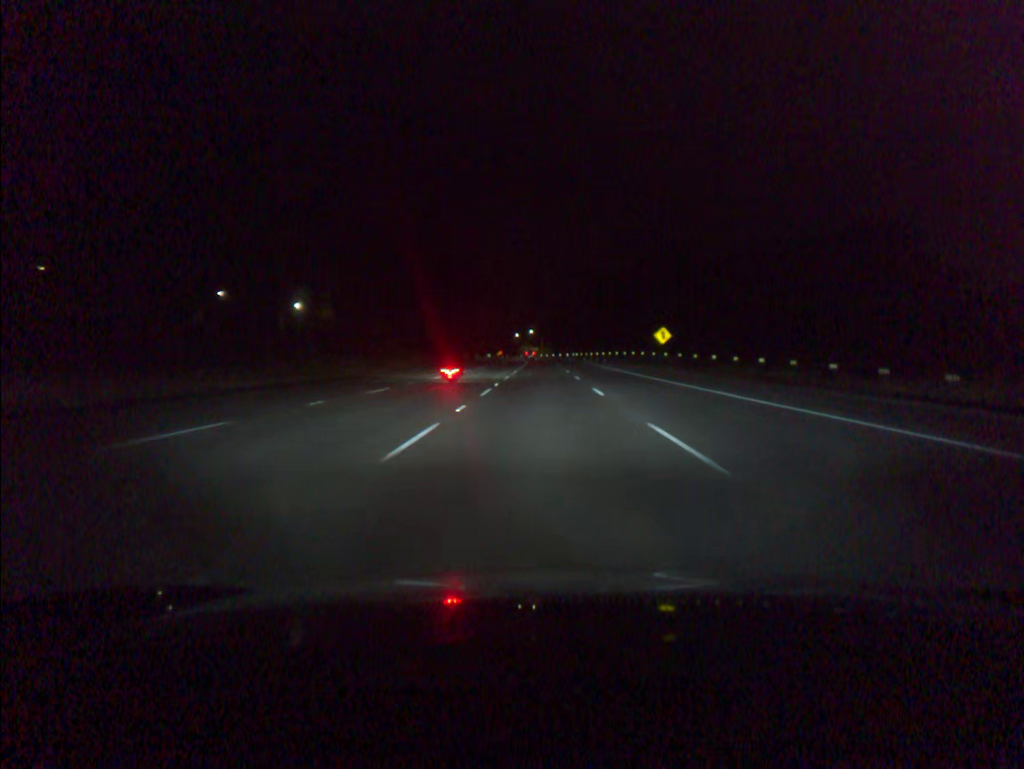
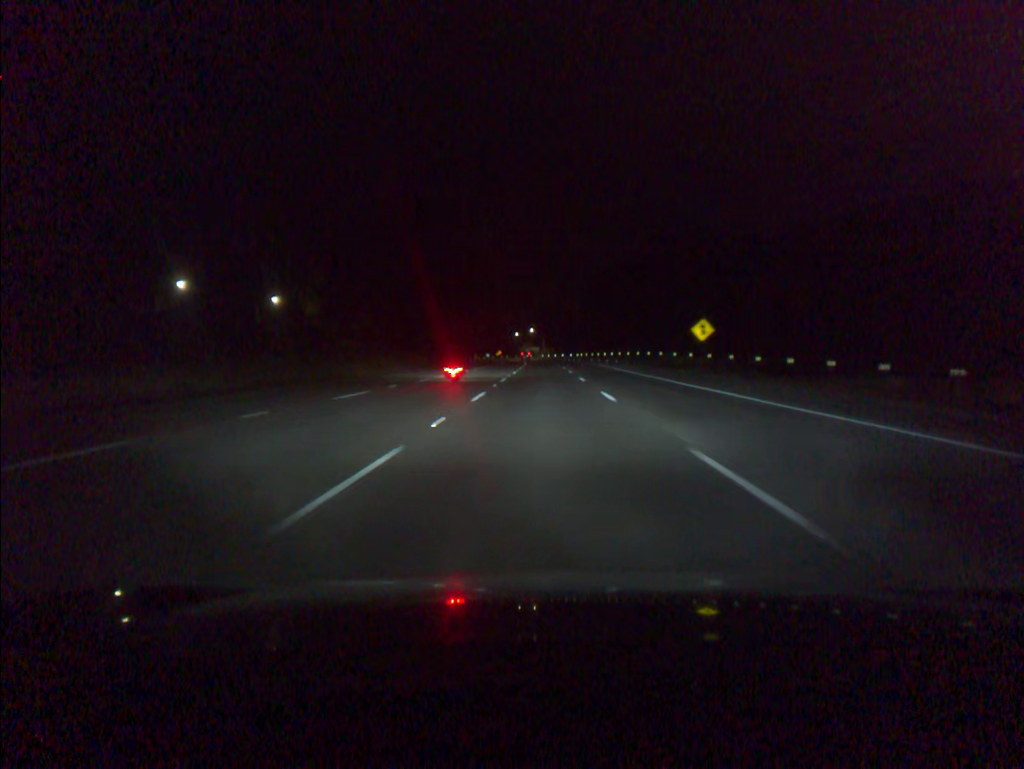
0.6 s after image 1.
(0.0, +18.2) m; 0°
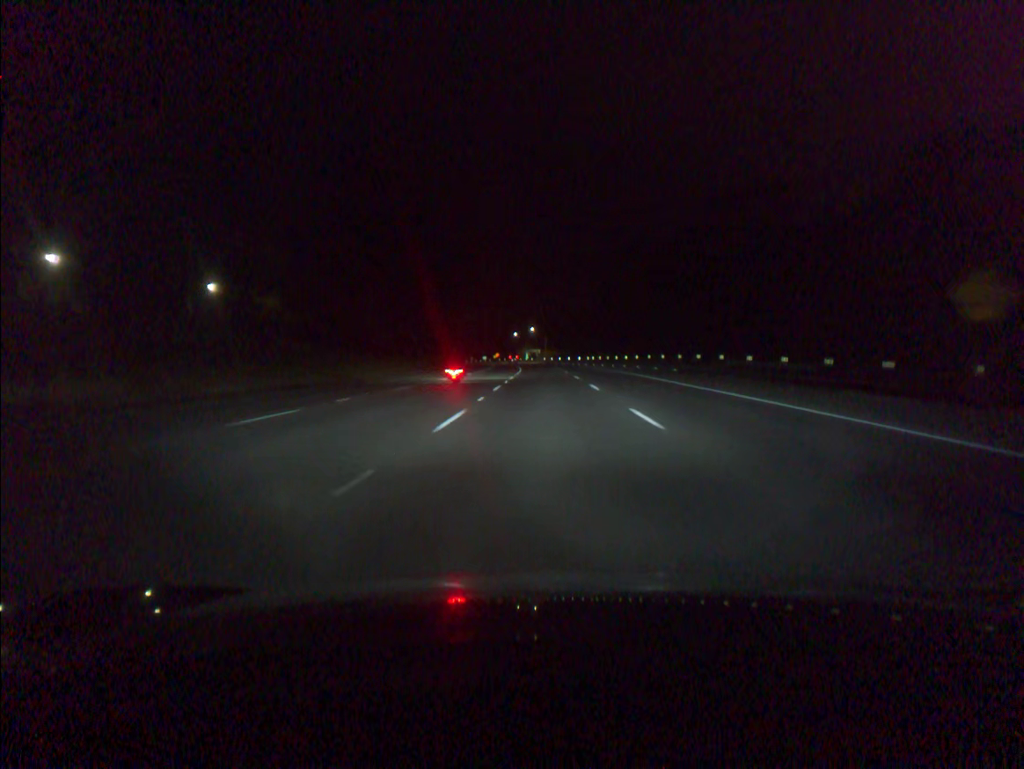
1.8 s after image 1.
(-0.1, +36.5) m; 0°
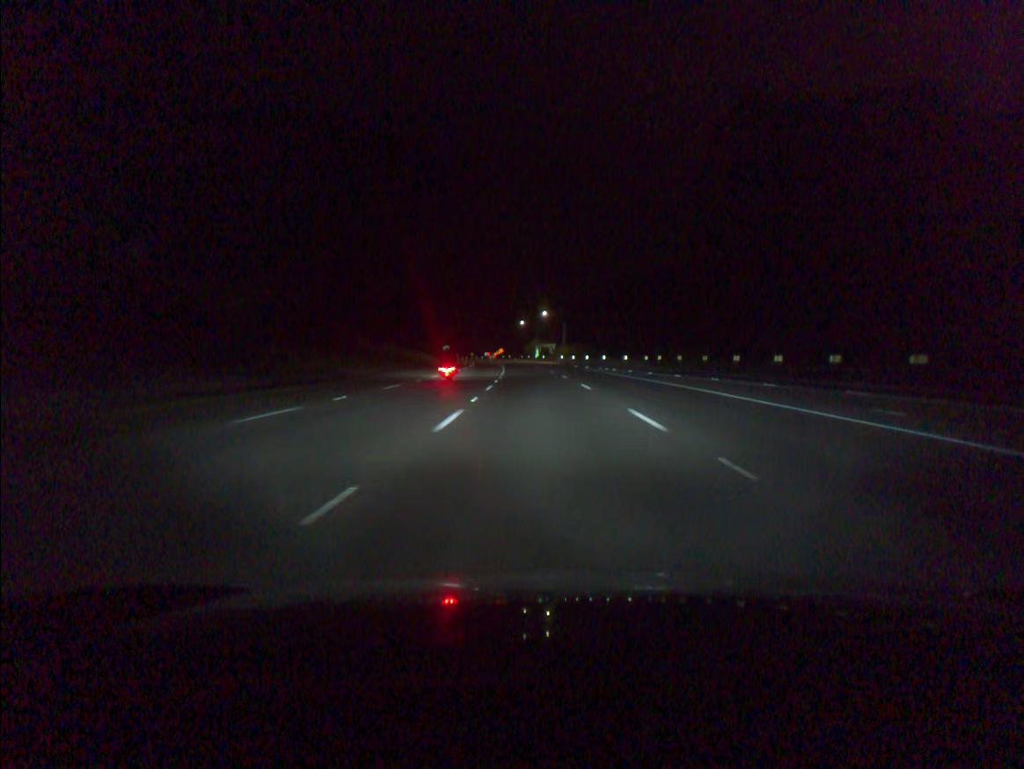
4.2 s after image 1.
(-0.3, +73.2) m; -1°
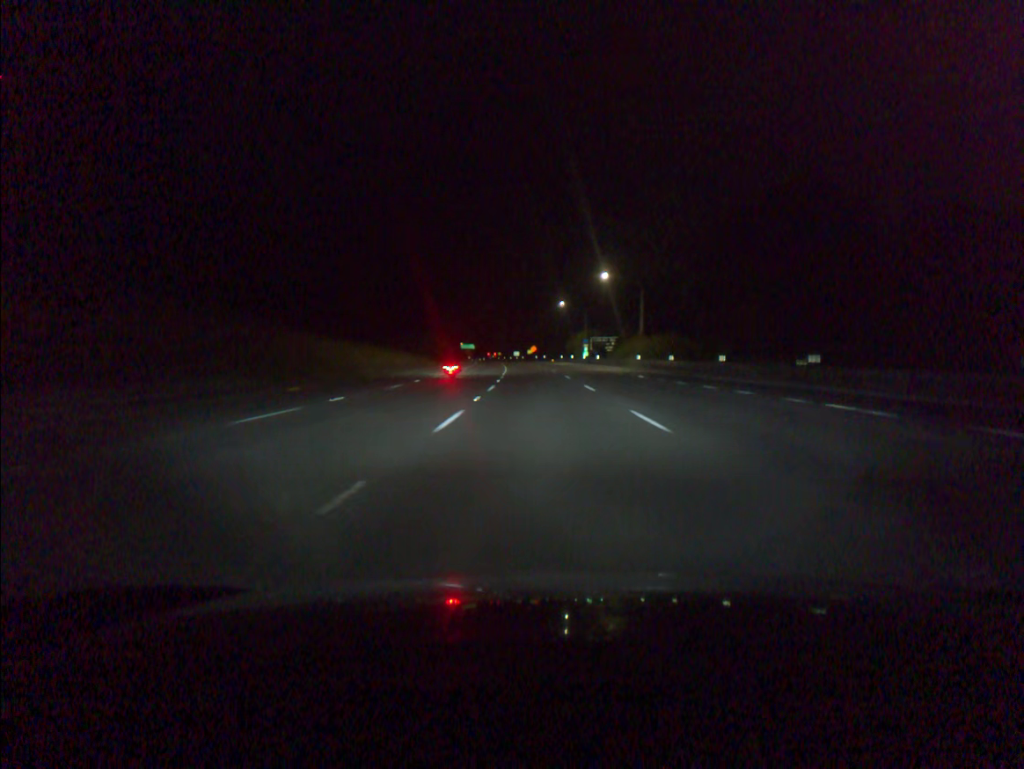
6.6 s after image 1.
(-1.8, +73.4) m; -3°
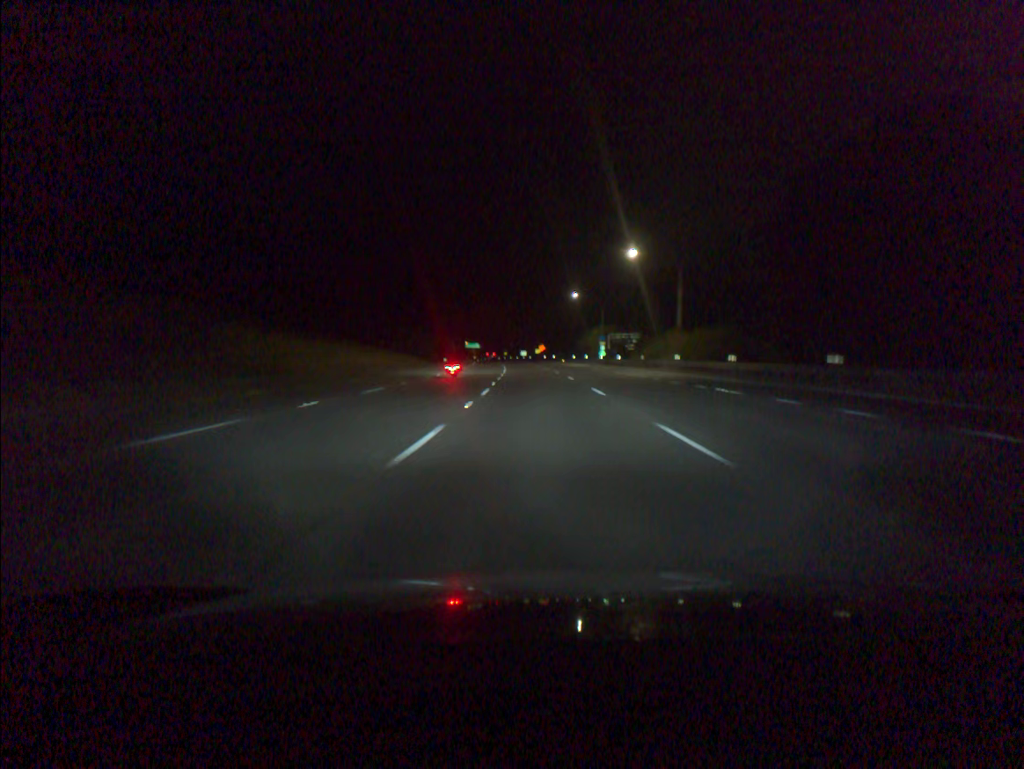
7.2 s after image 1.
(-0.1, +18.4) m; -1°
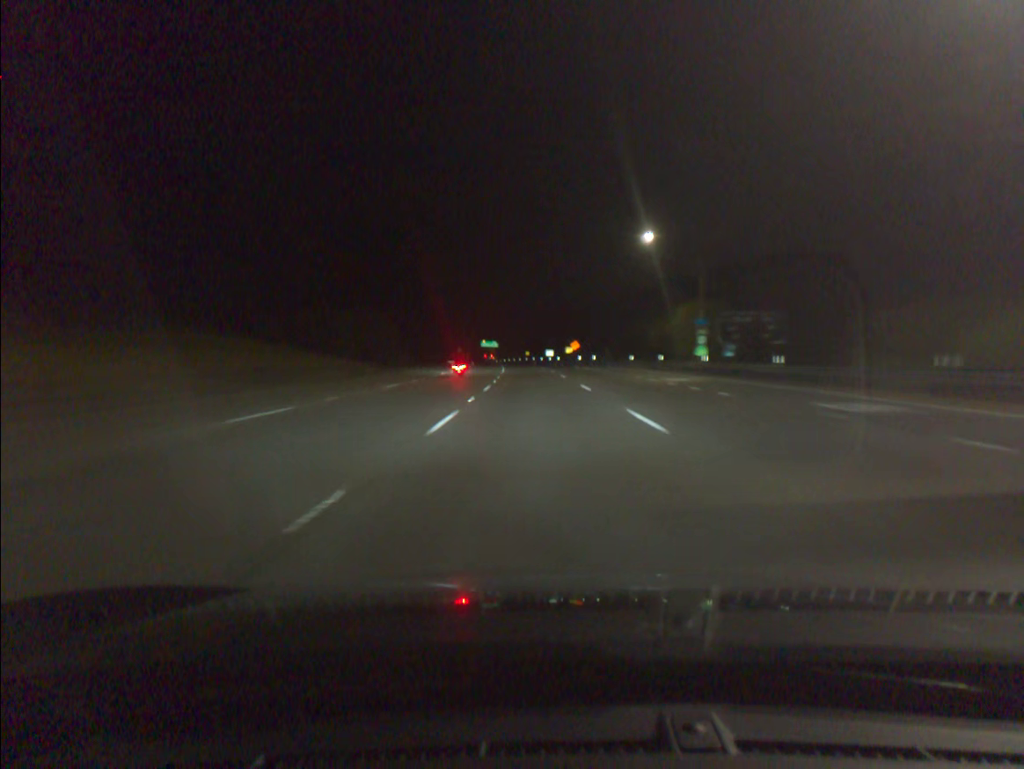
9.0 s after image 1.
(-0.9, +55.1) m; -2°
